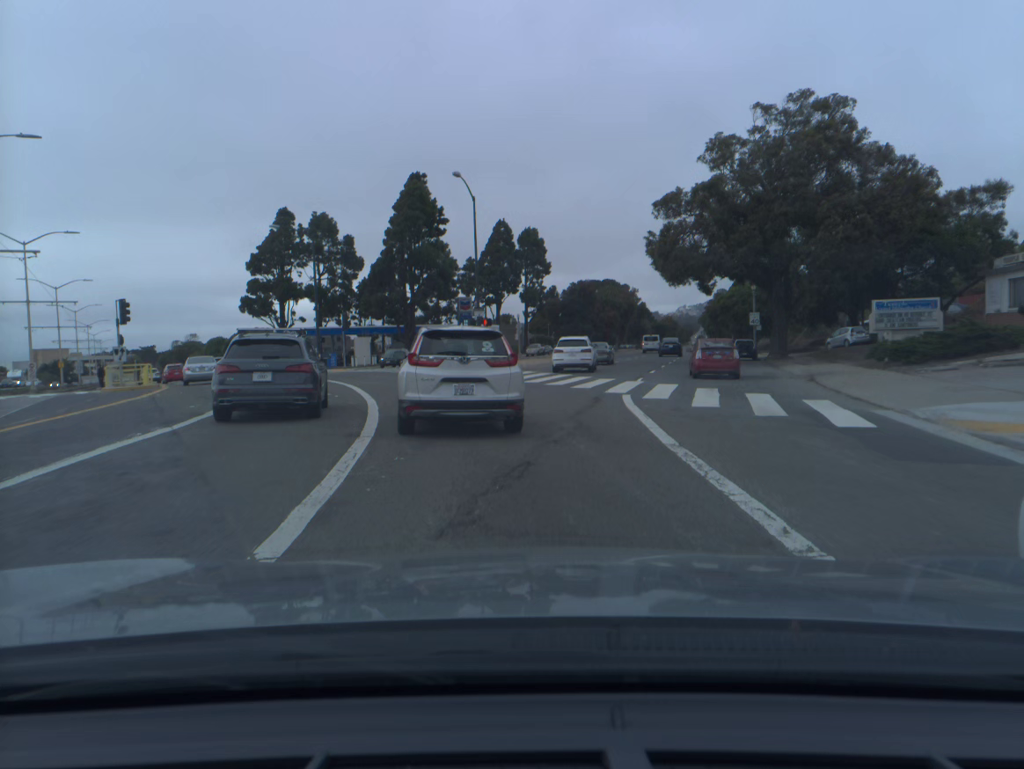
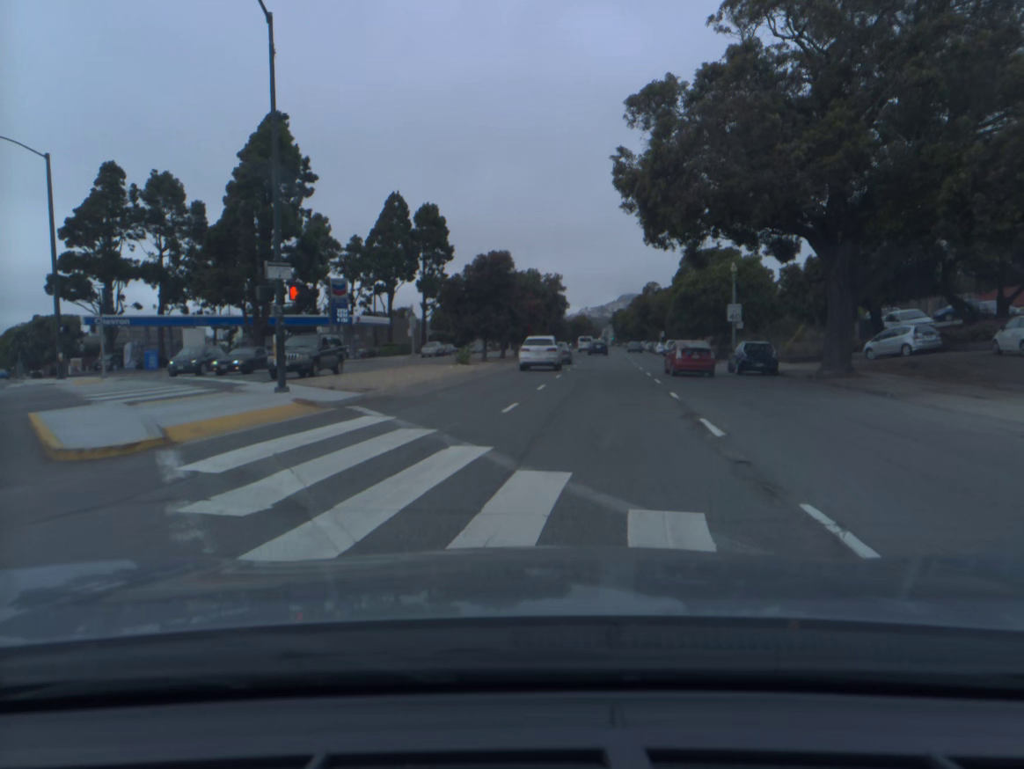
(+0.5, +23.3) m; +6°
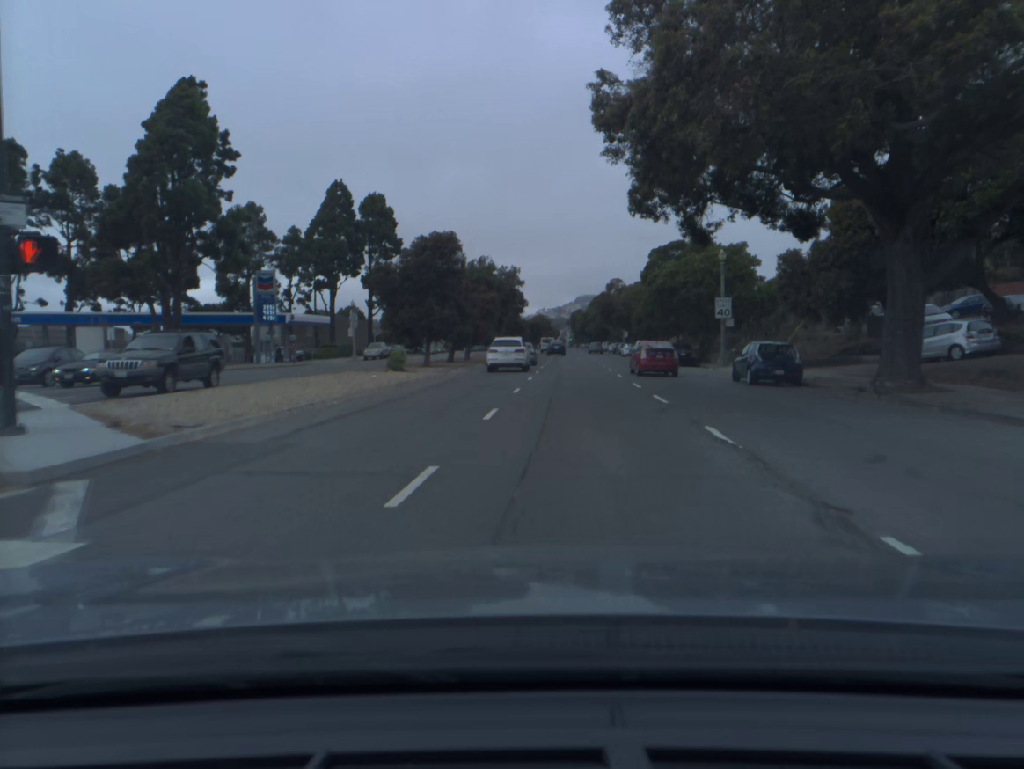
(+0.2, +8.7) m; +3°
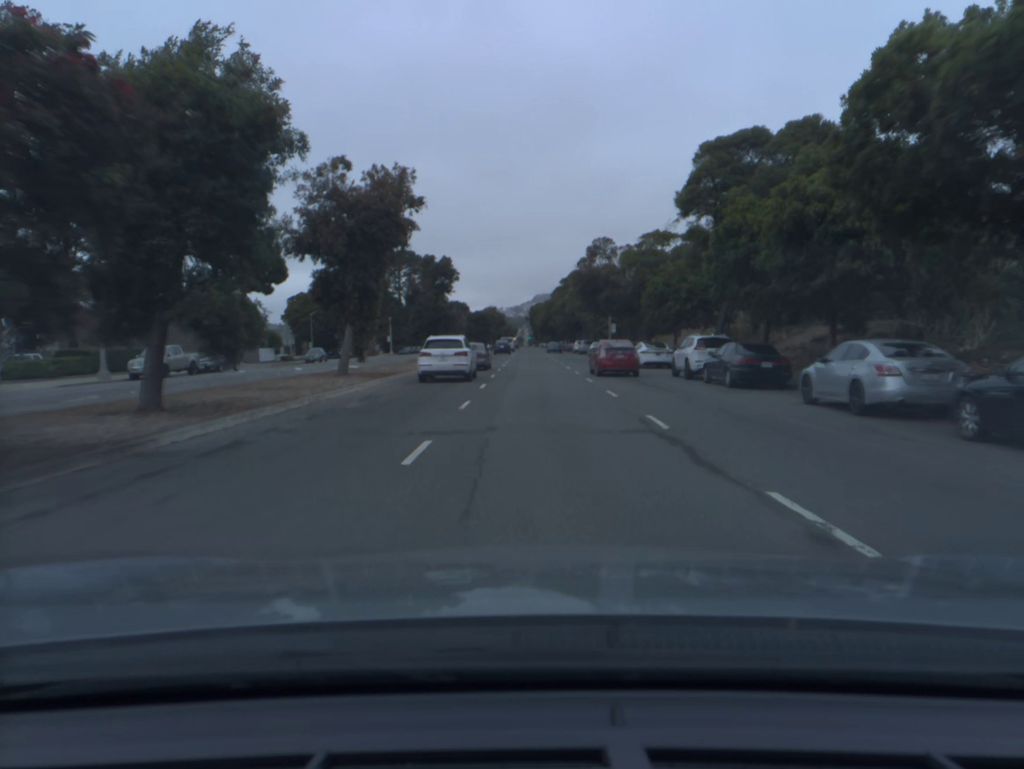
(+1.7, +41.3) m; +3°
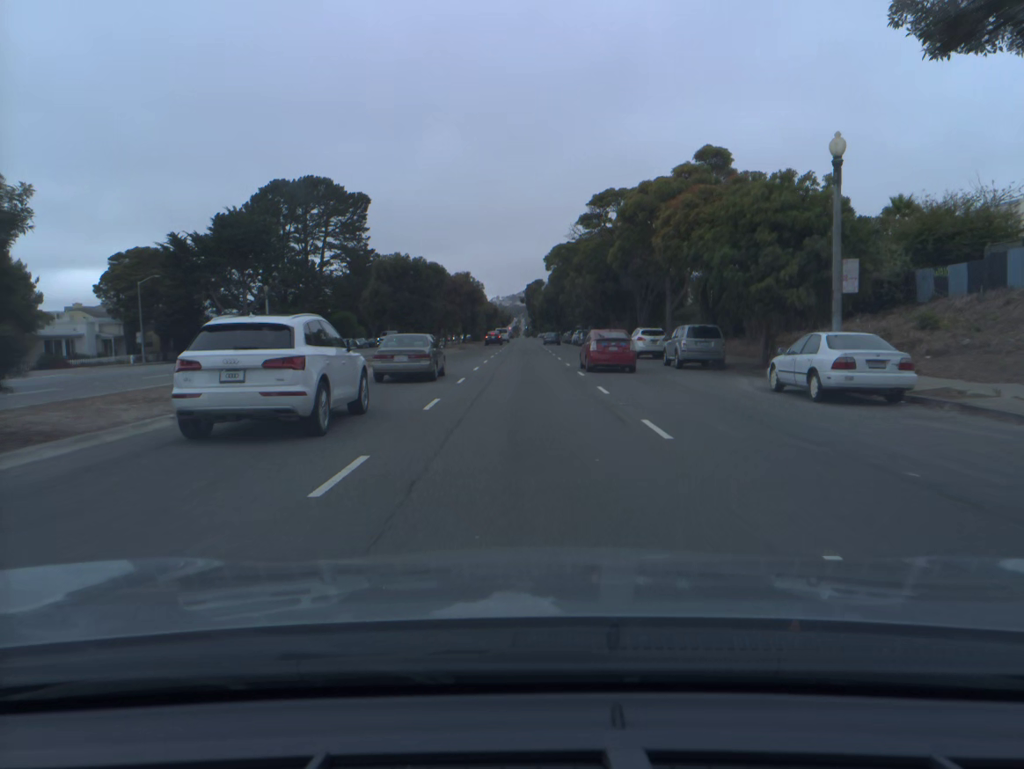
(+0.3, +60.9) m; 0°
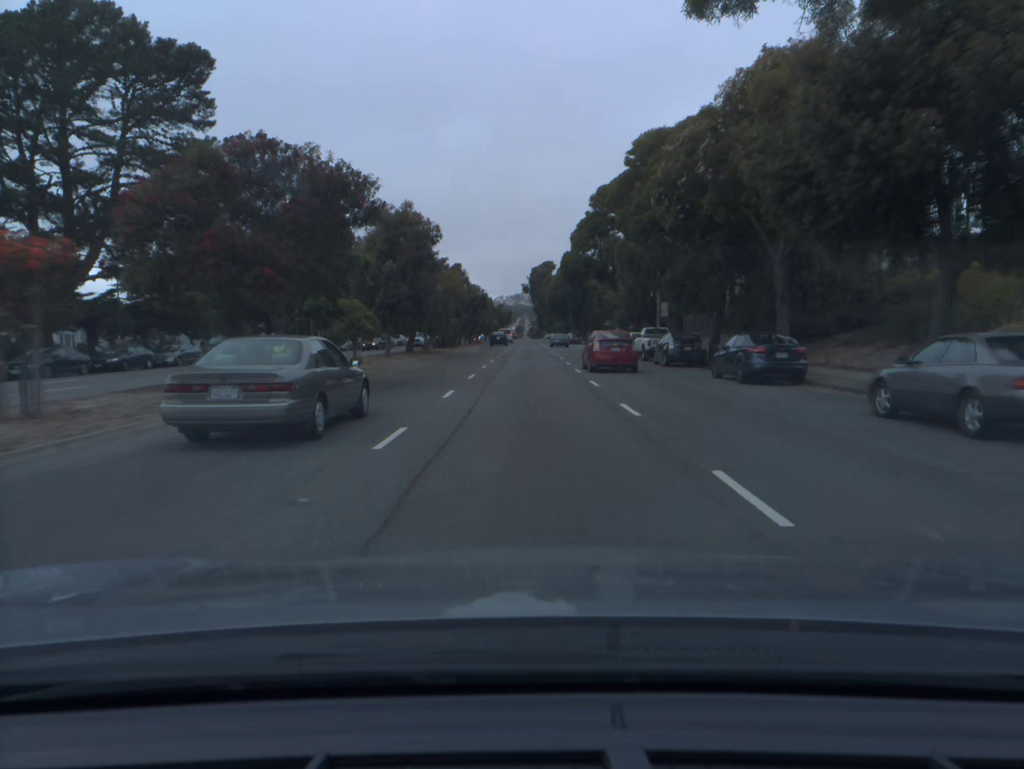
(-0.4, +49.0) m; 0°
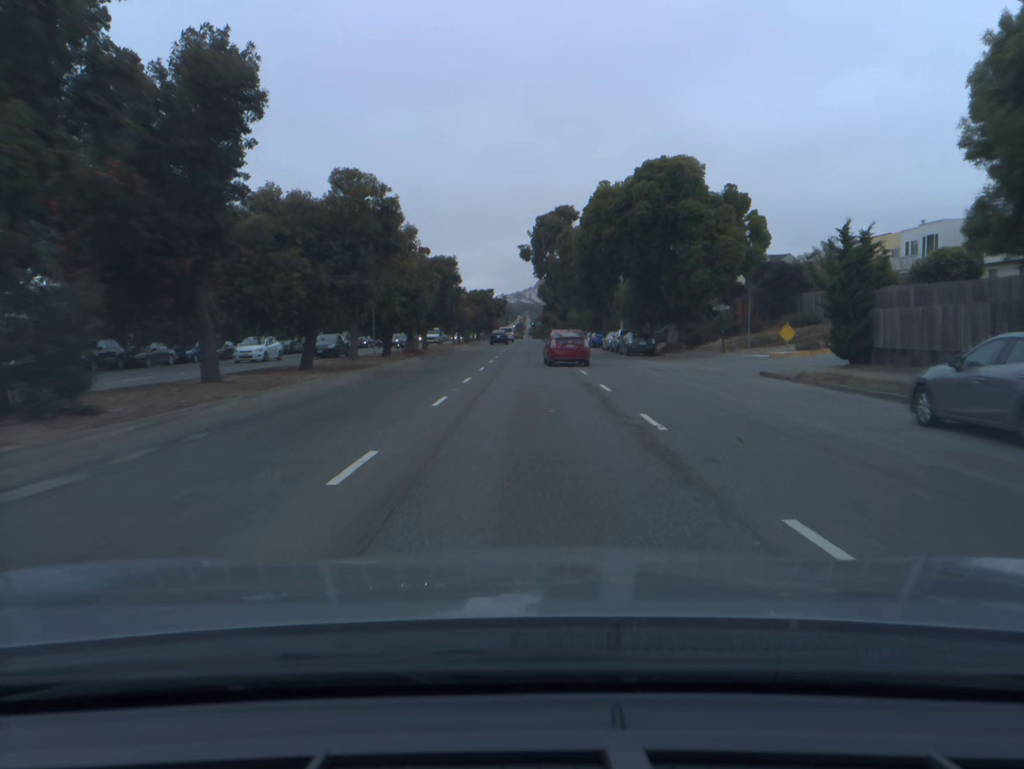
(-0.1, +60.9) m; 0°
